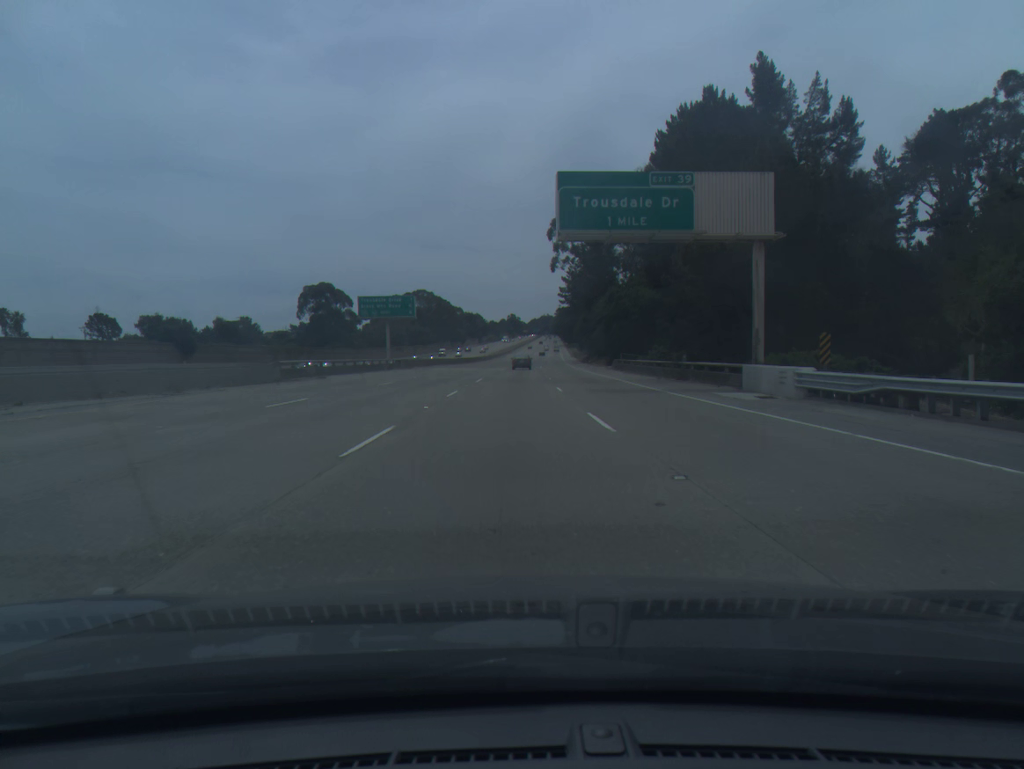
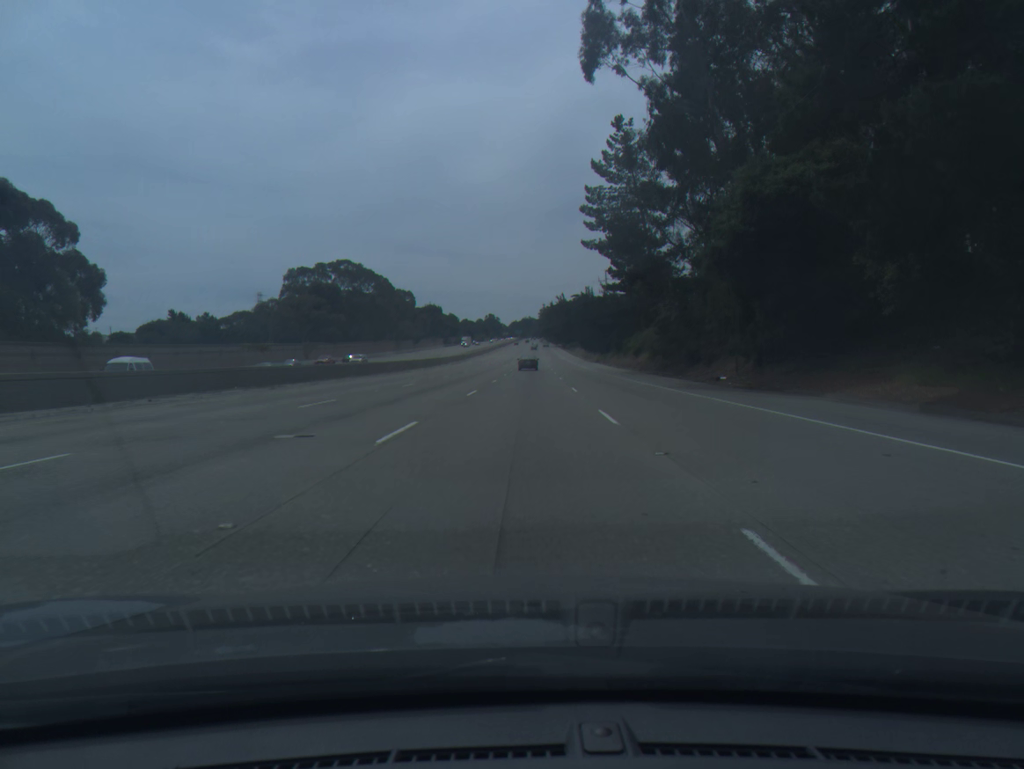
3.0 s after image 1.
(+1.5, +100.4) m; +1°
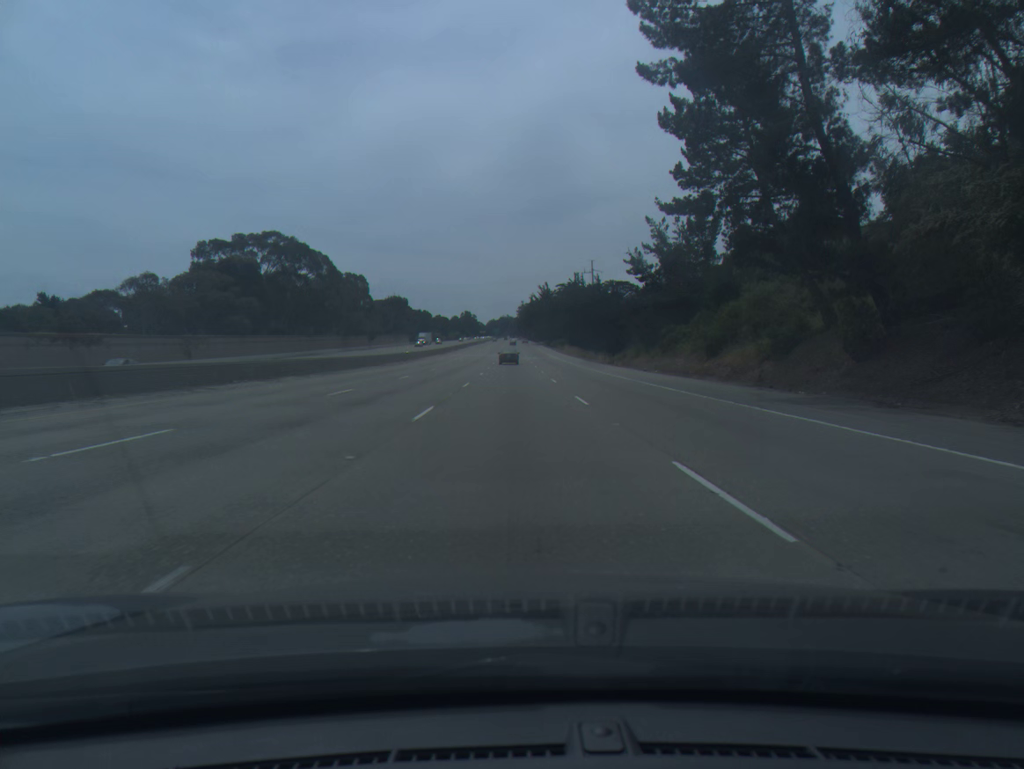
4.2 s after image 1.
(+0.5, +40.0) m; +2°
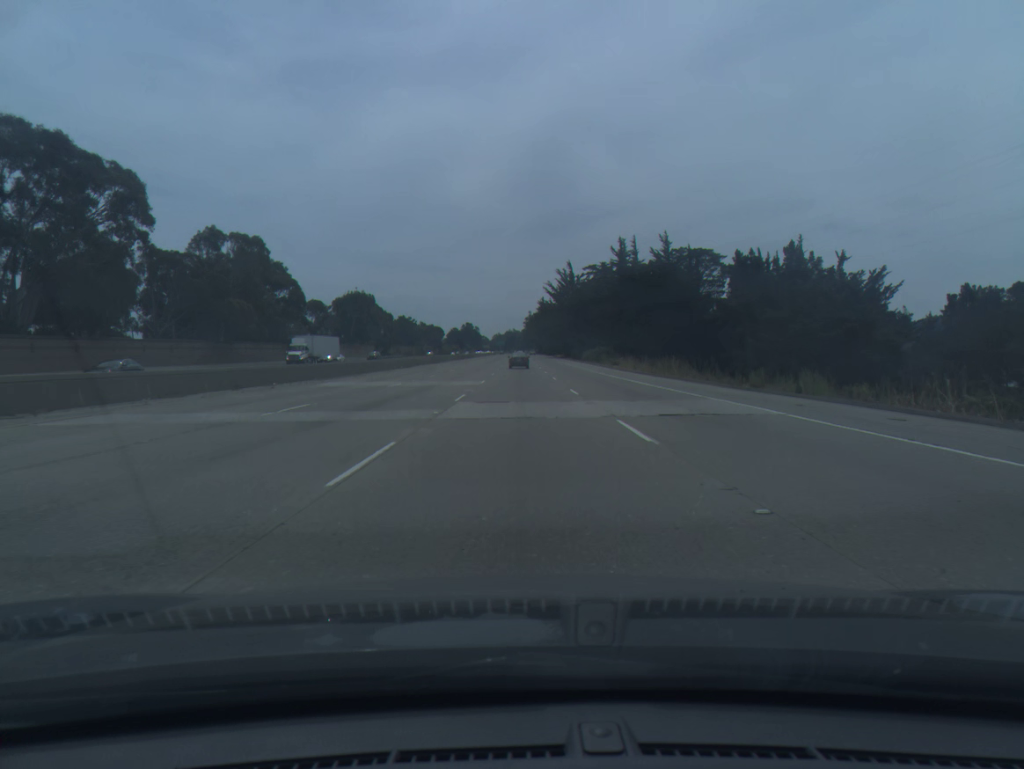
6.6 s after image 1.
(-0.5, +79.9) m; 0°
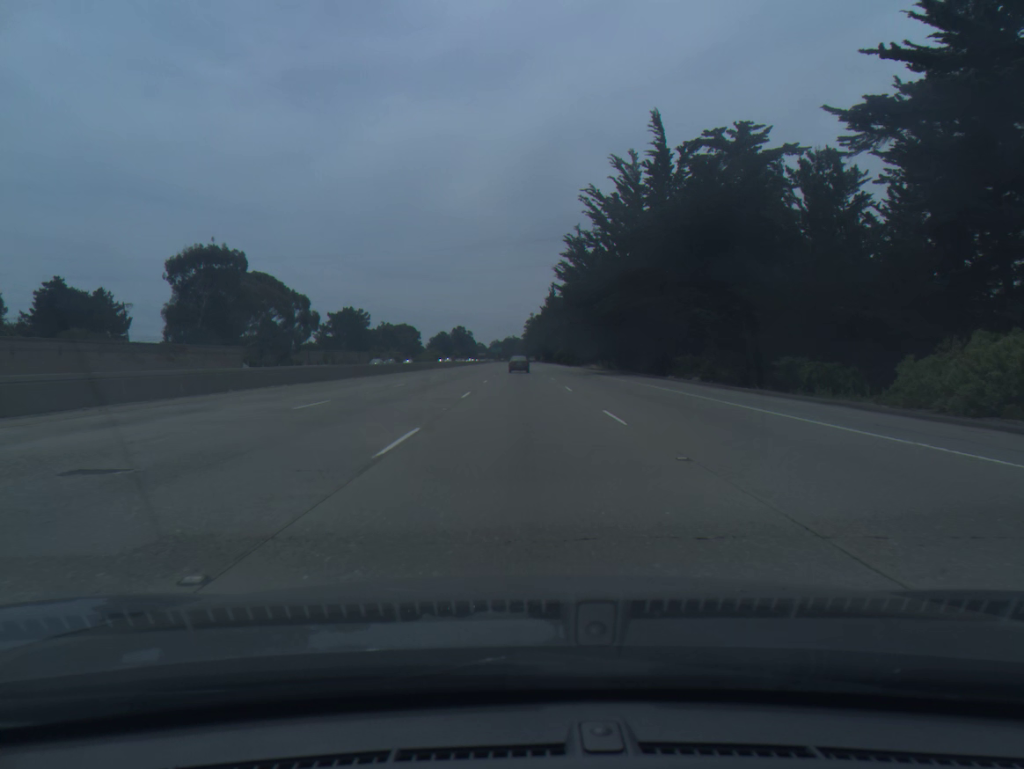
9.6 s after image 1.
(0.0, +100.0) m; 0°
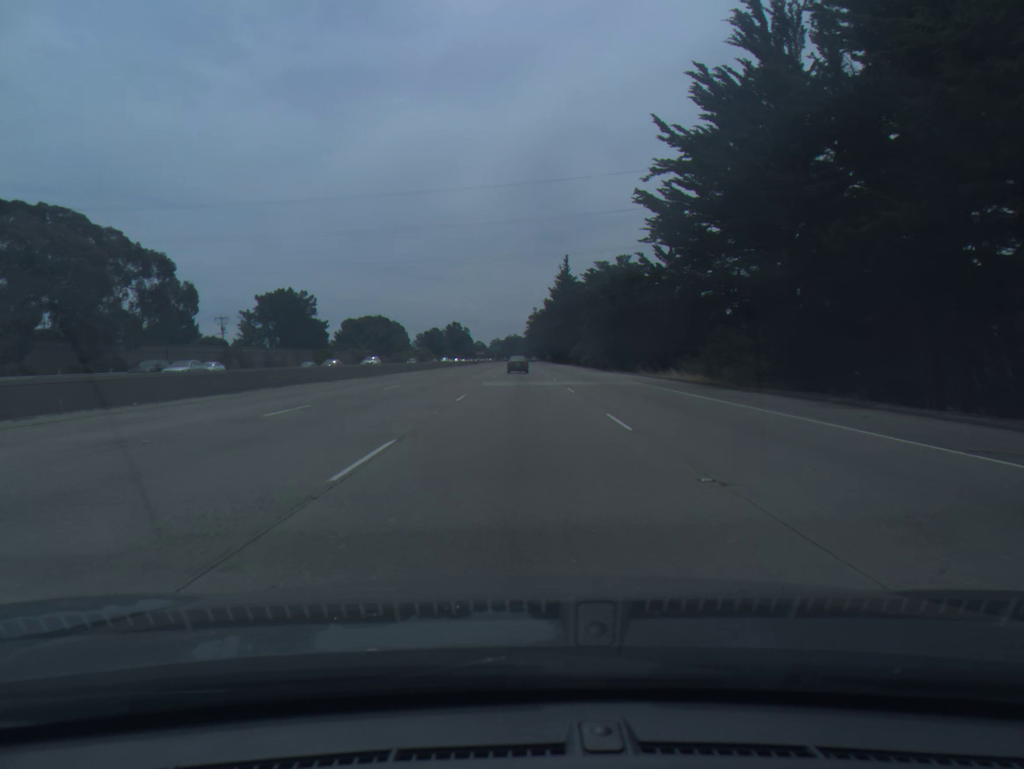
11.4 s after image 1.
(+0.2, +60.1) m; 0°
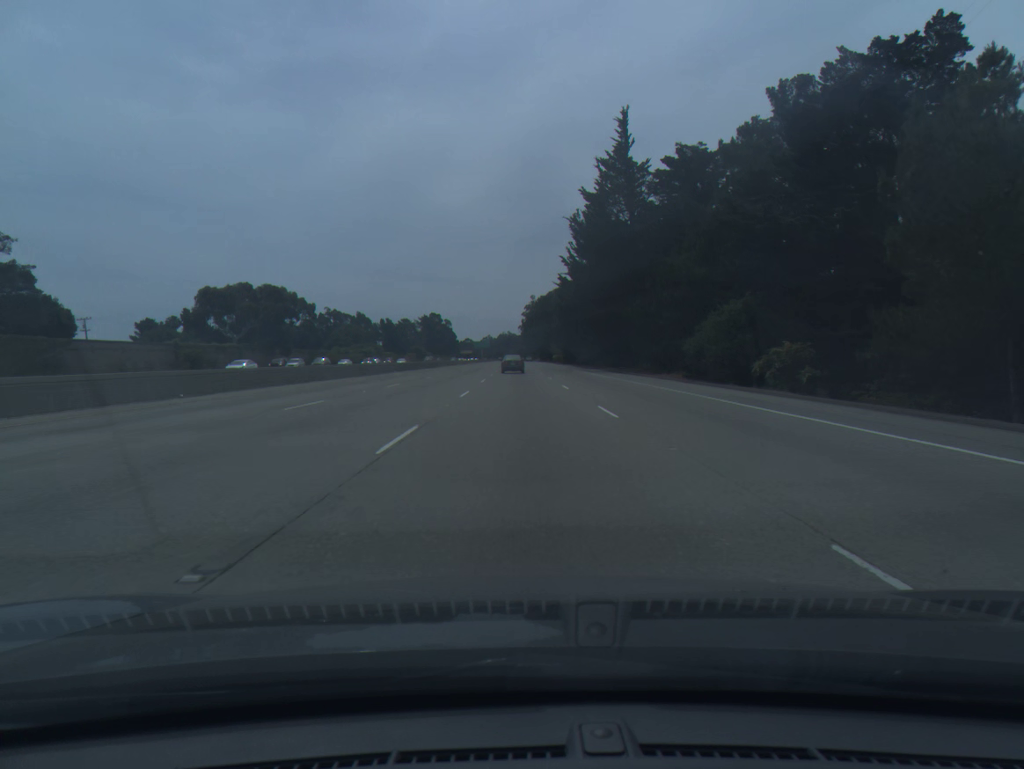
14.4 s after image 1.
(+0.2, +100.1) m; 0°
